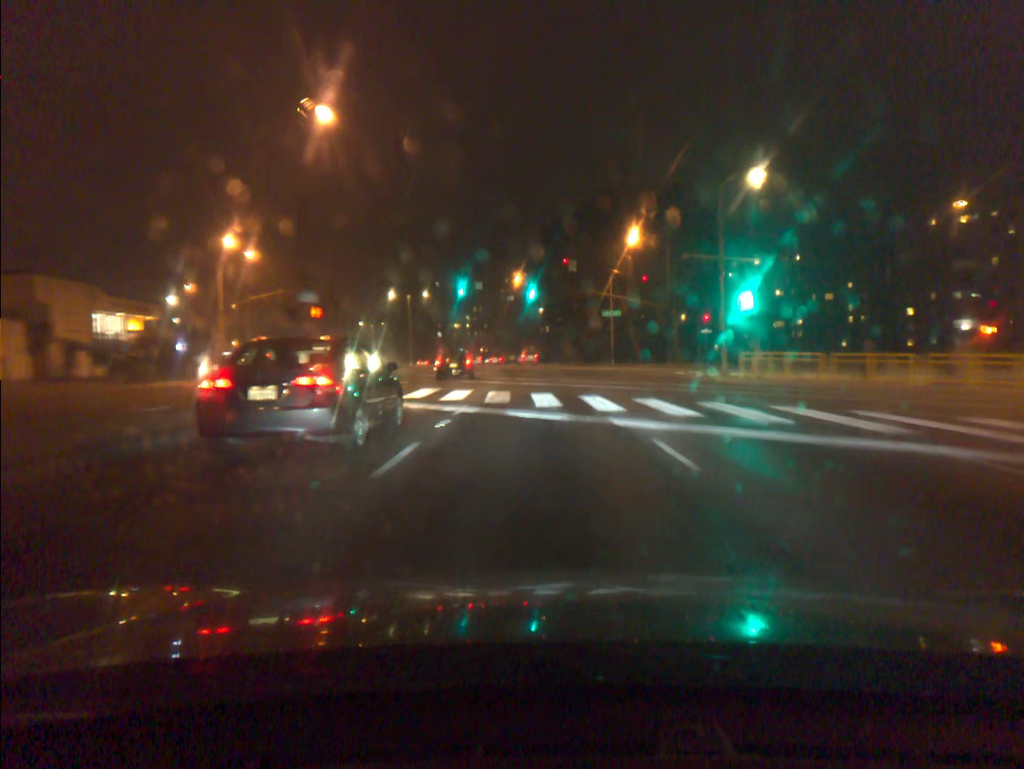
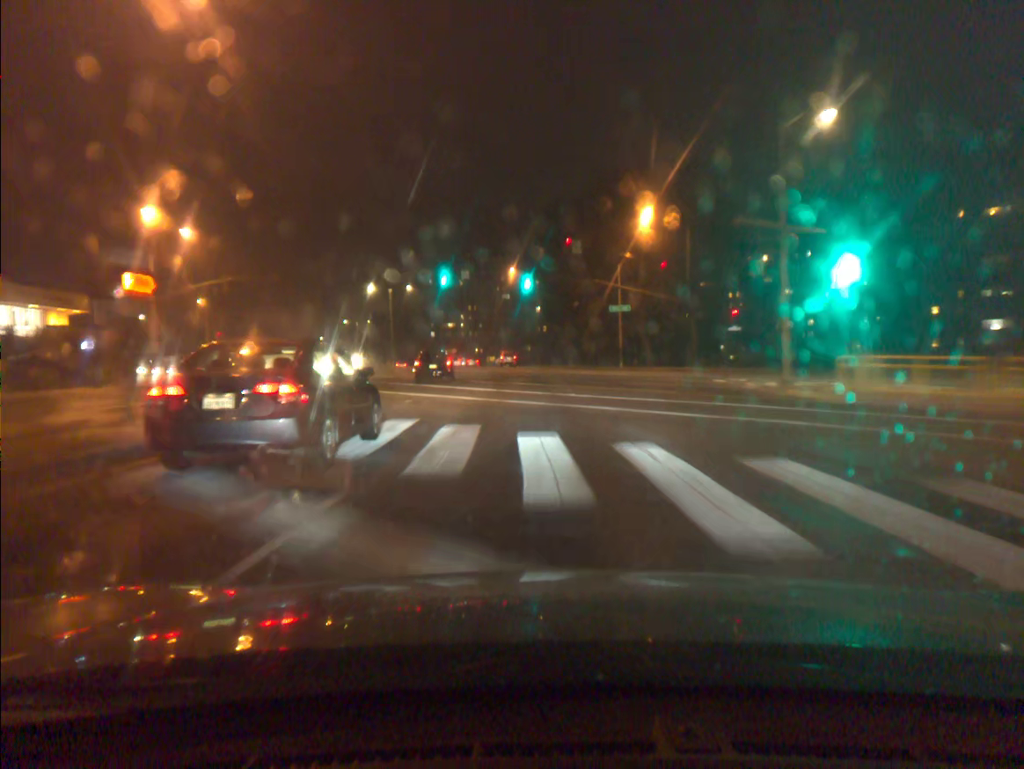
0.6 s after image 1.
(0.0, +11.0) m; 0°
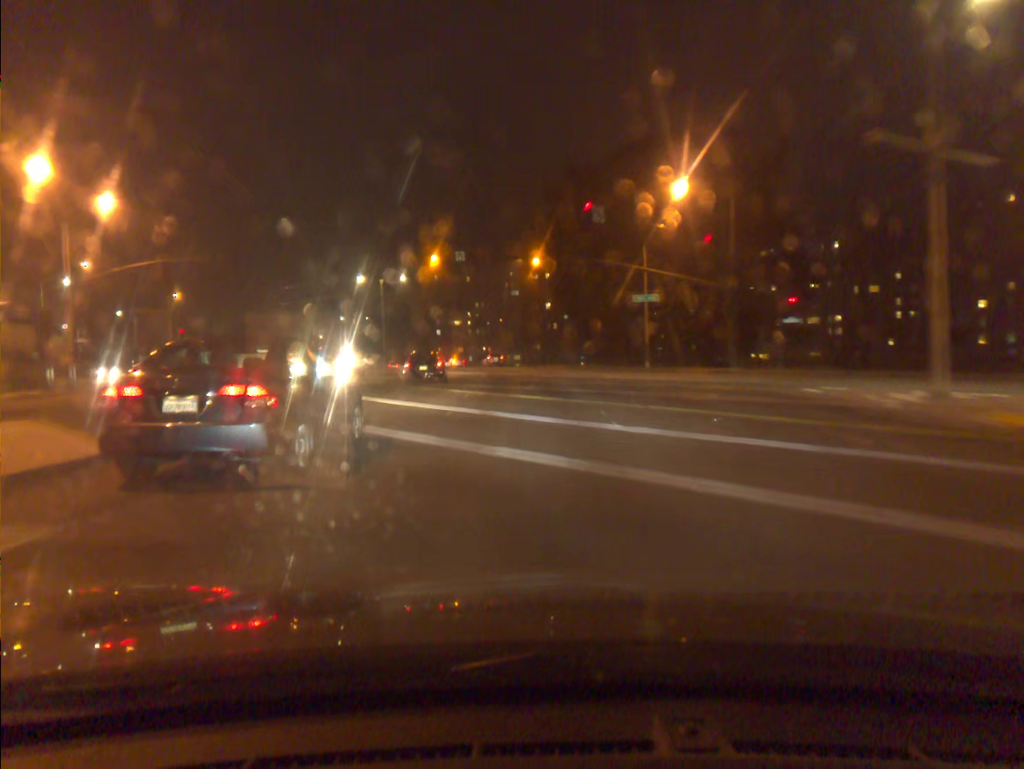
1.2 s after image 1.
(-0.1, +10.8) m; -1°
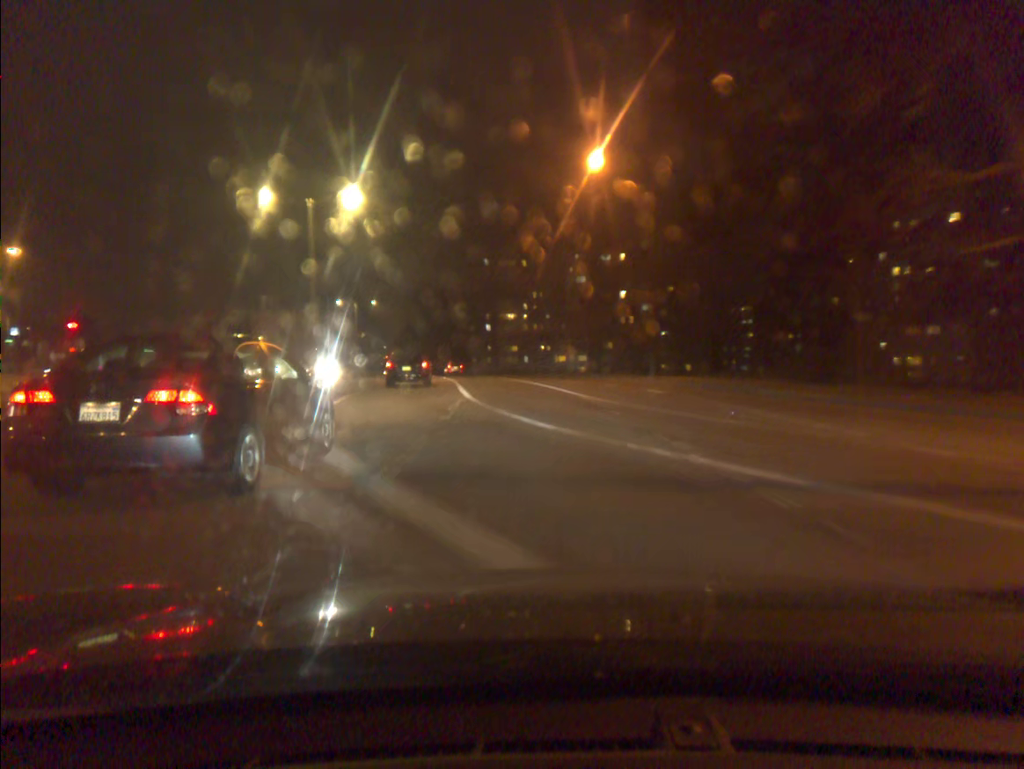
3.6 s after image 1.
(-1.5, +42.7) m; -5°
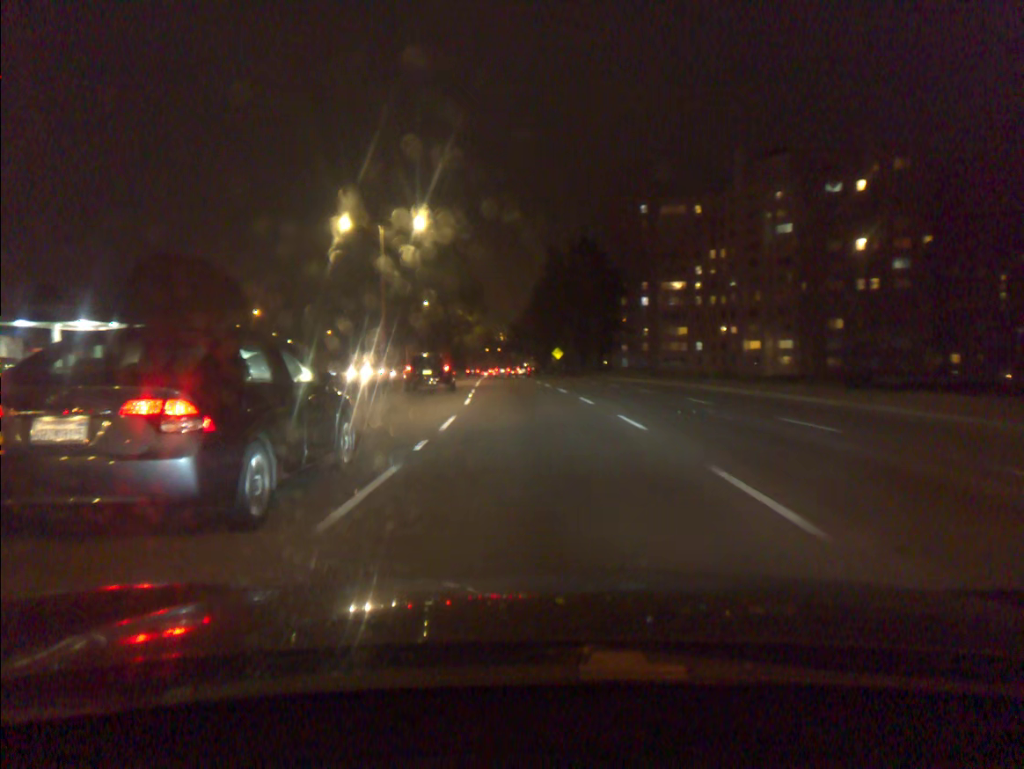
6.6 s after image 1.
(-5.3, +54.9) m; -11°
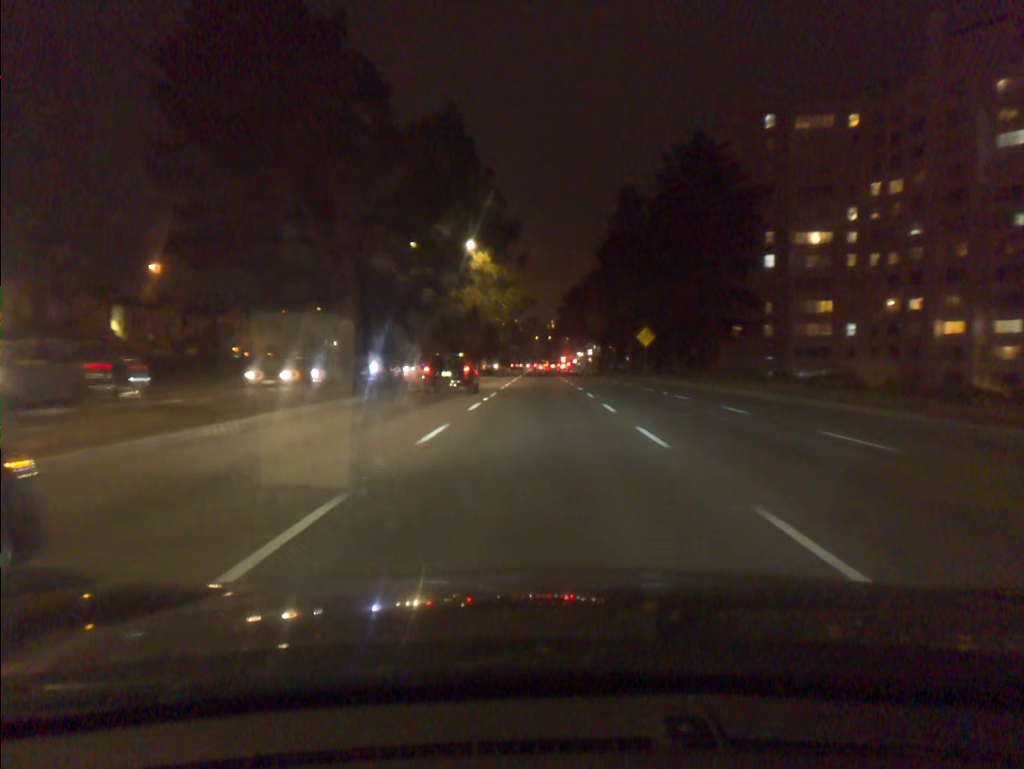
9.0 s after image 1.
(-1.9, +46.6) m; -4°
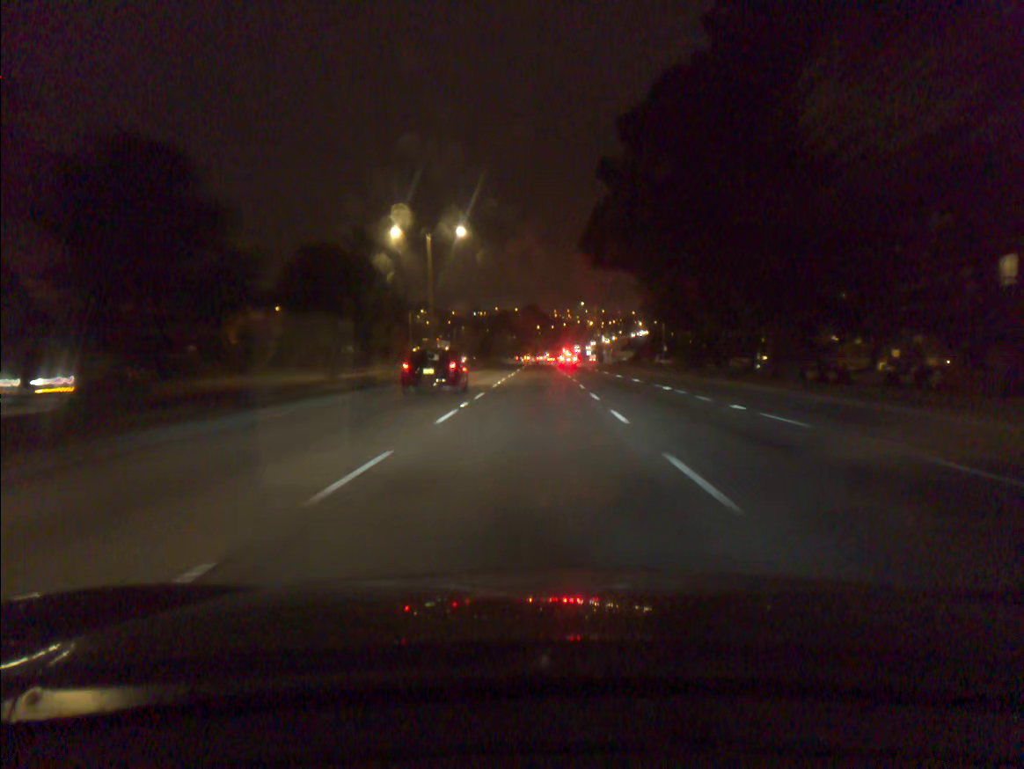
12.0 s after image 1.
(+0.3, +63.5) m; 0°
